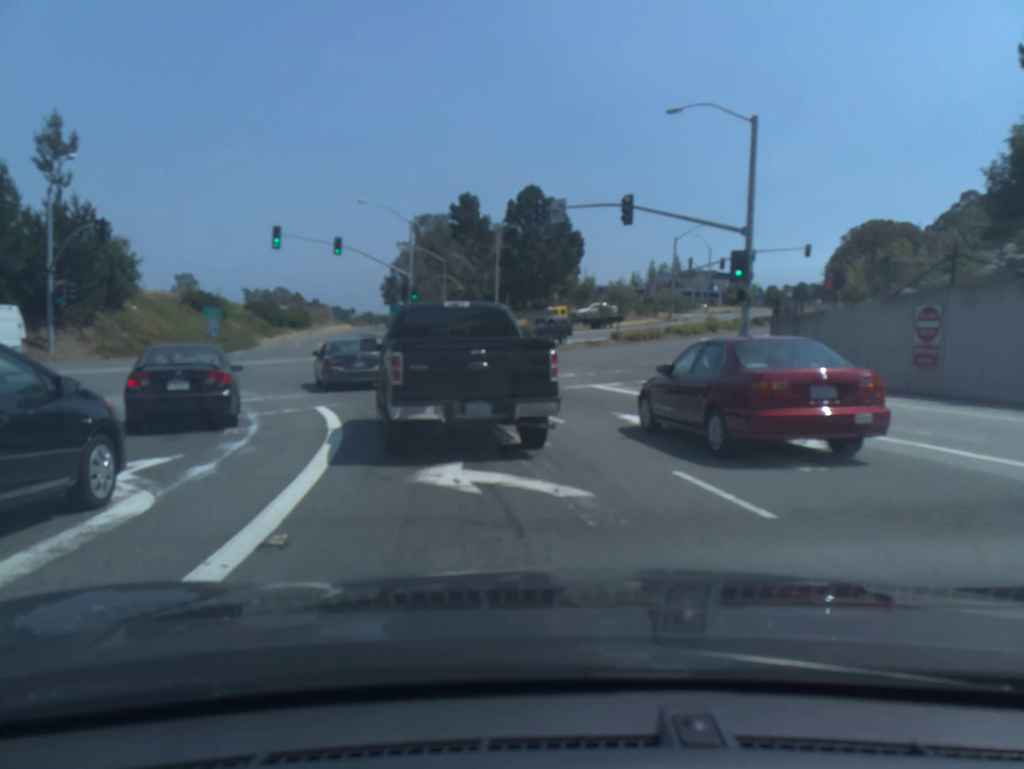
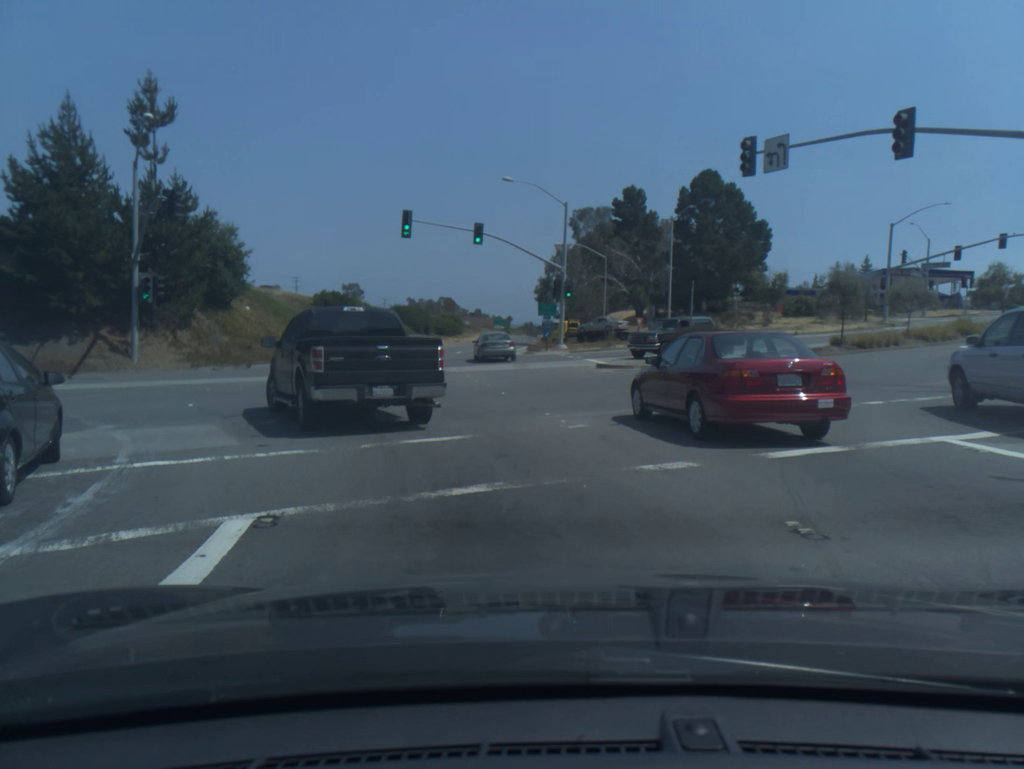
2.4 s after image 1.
(-1.1, +11.3) m; -12°
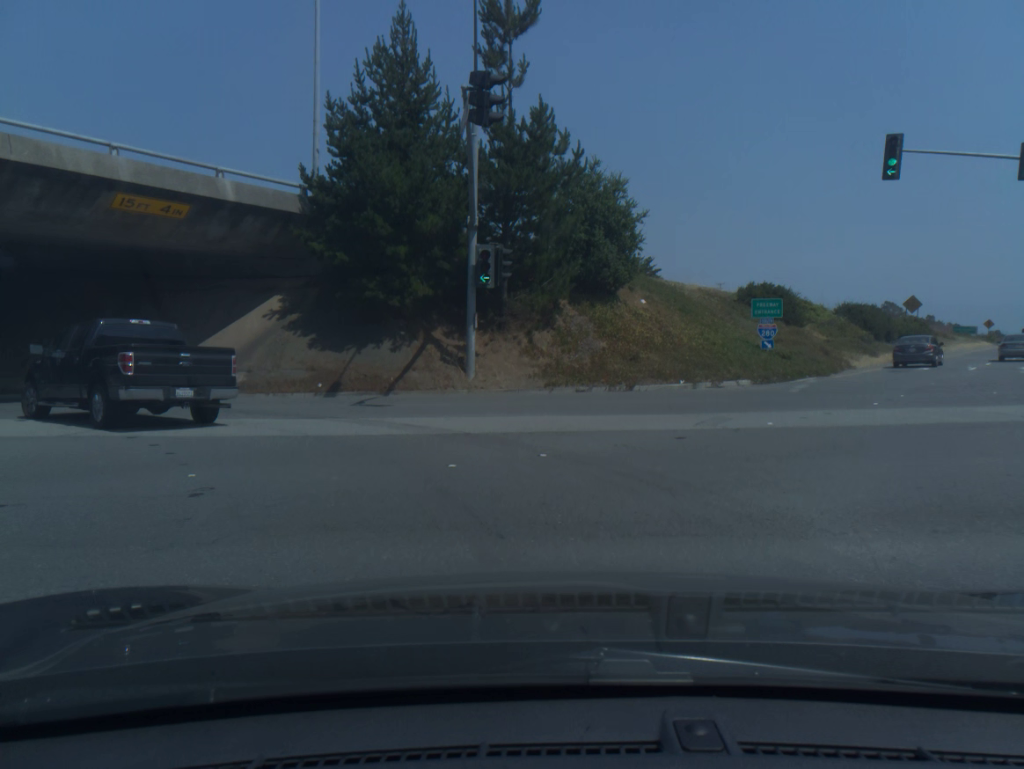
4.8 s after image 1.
(-3.9, +15.9) m; -32°
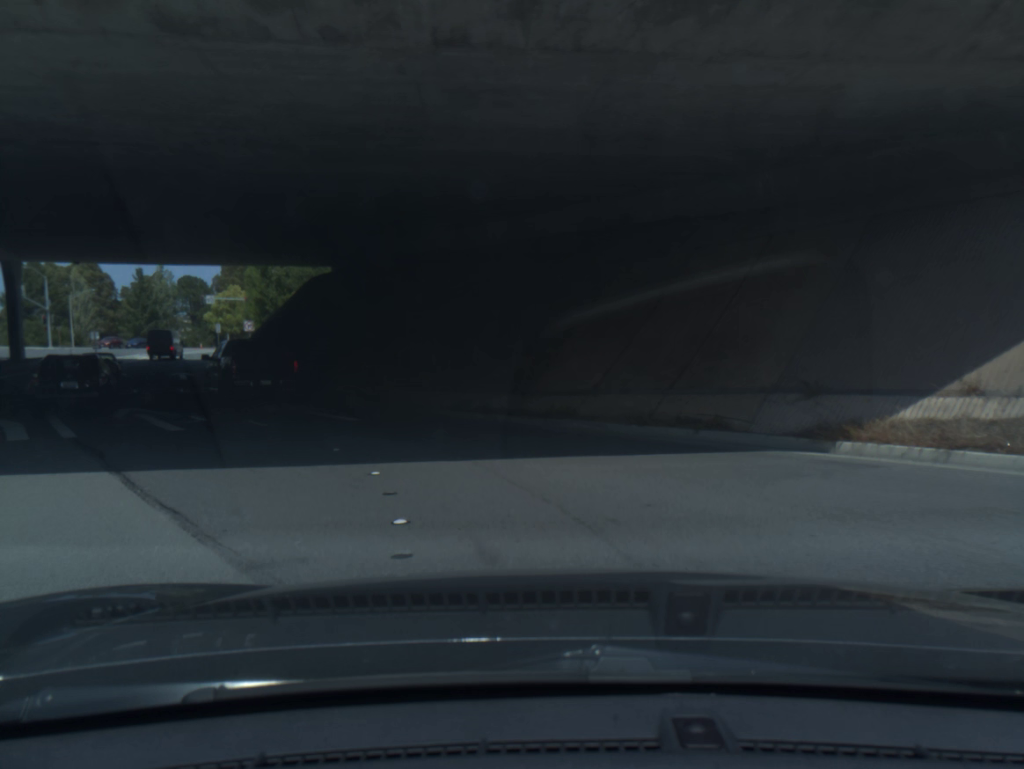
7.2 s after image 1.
(-6.6, +14.9) m; -49°
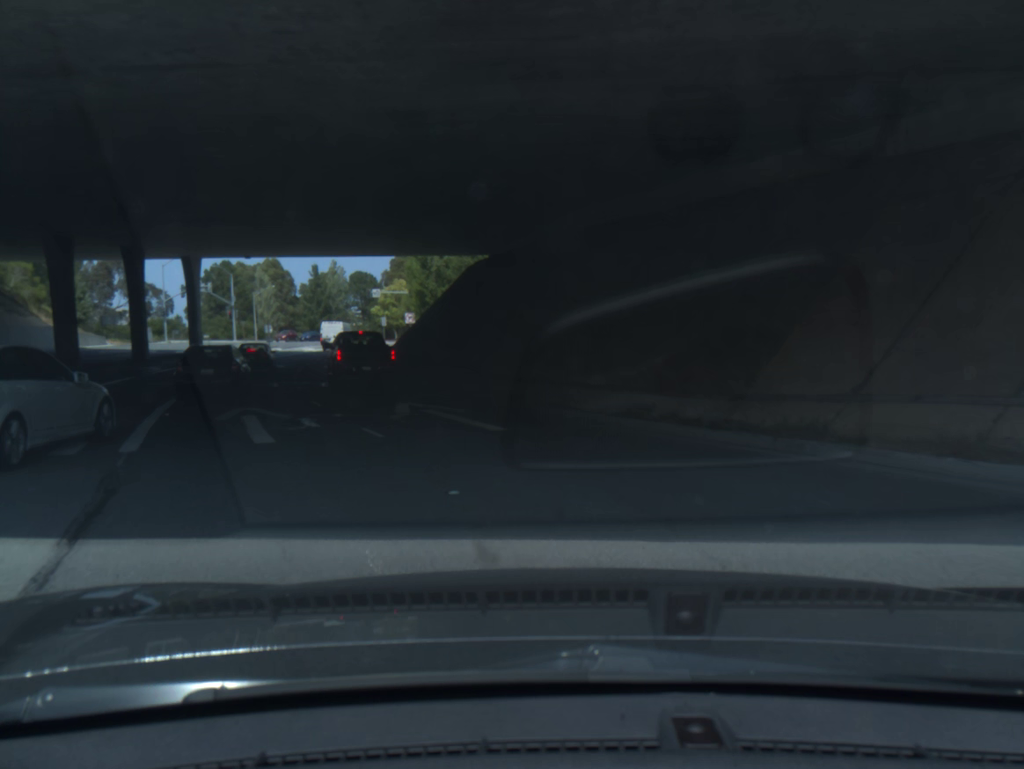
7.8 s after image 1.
(-0.4, +4.7) m; -11°
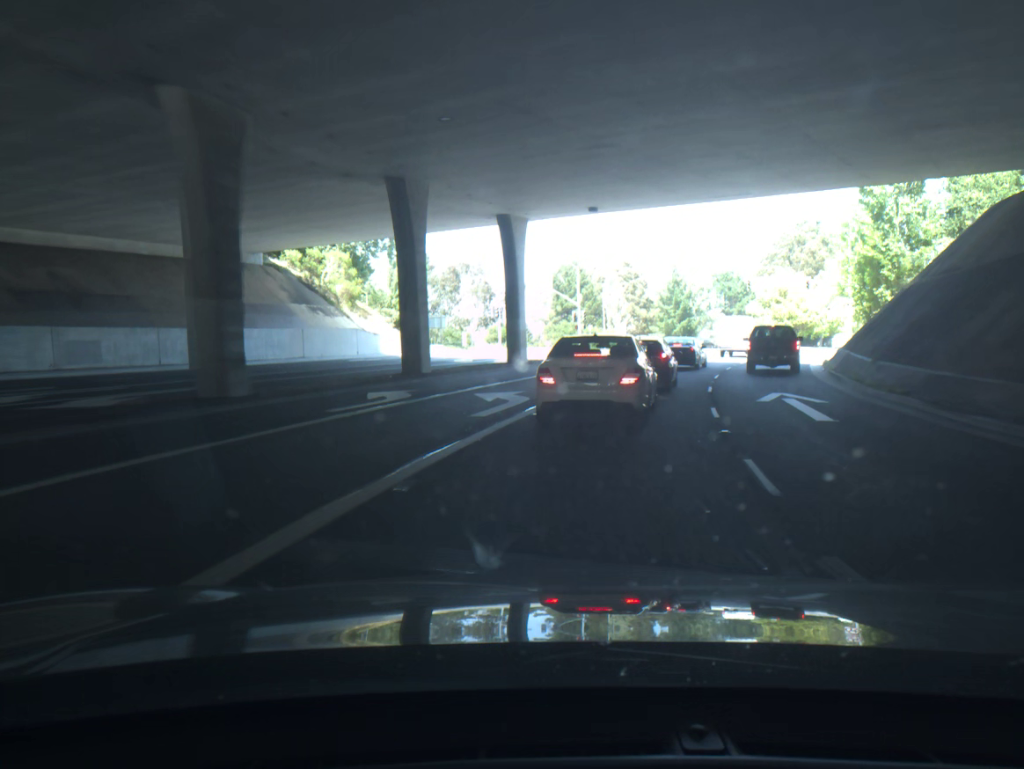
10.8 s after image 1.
(-7.9, +25.3) m; -22°
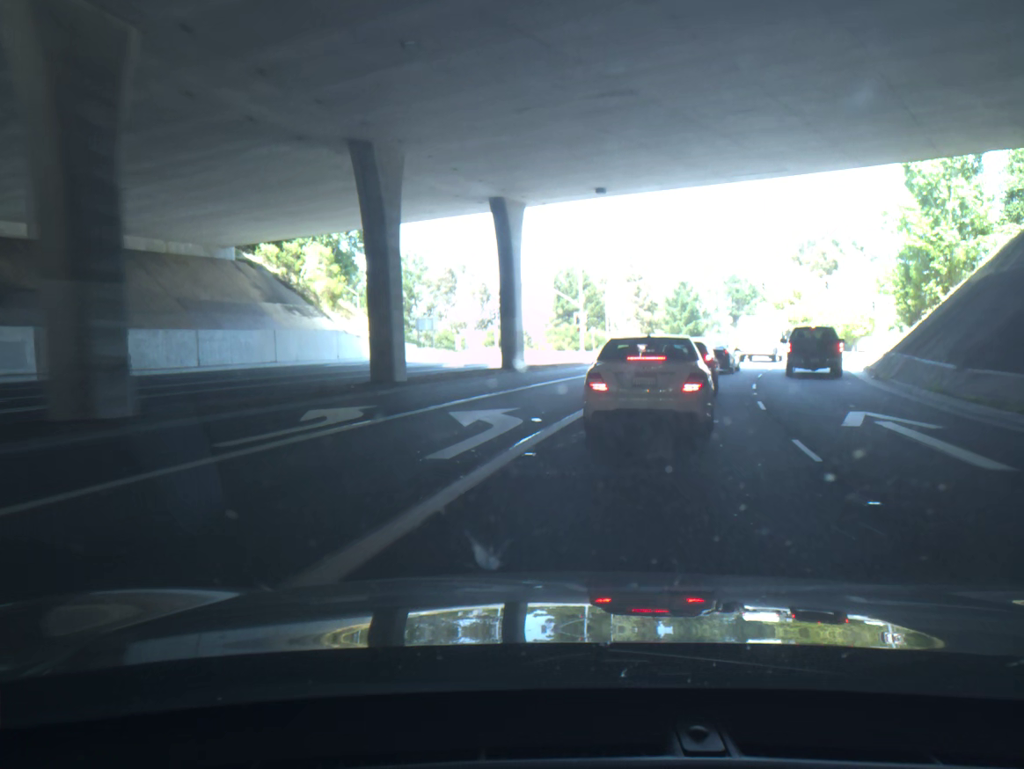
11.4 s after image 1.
(0.0, +5.2) m; -1°
